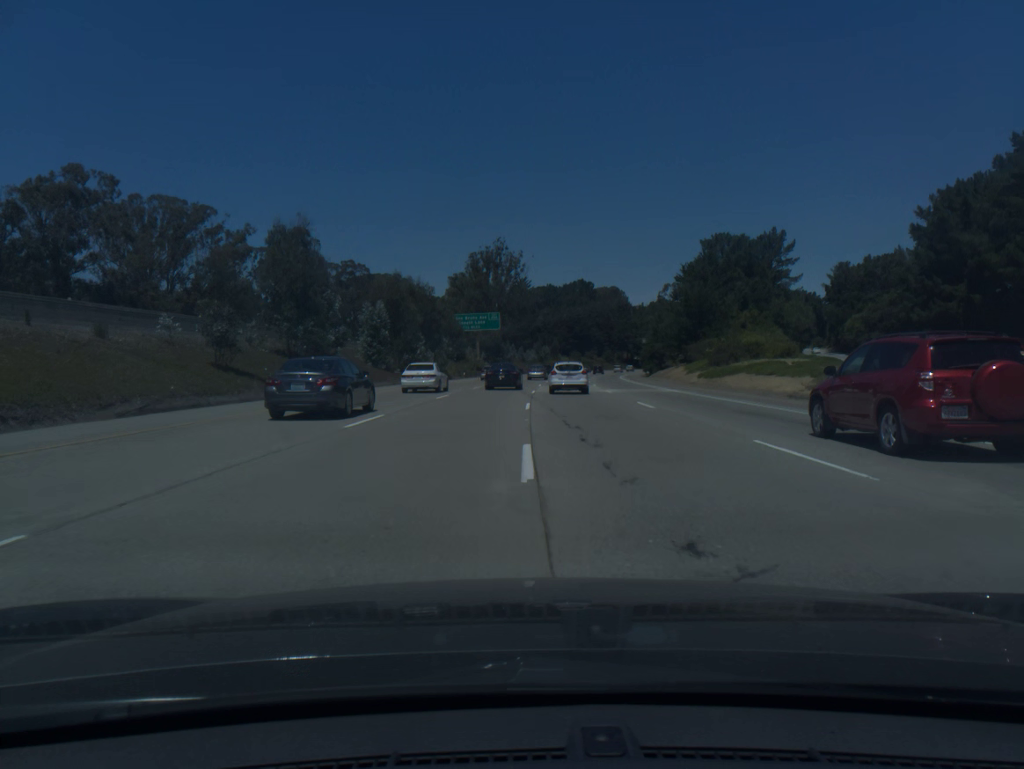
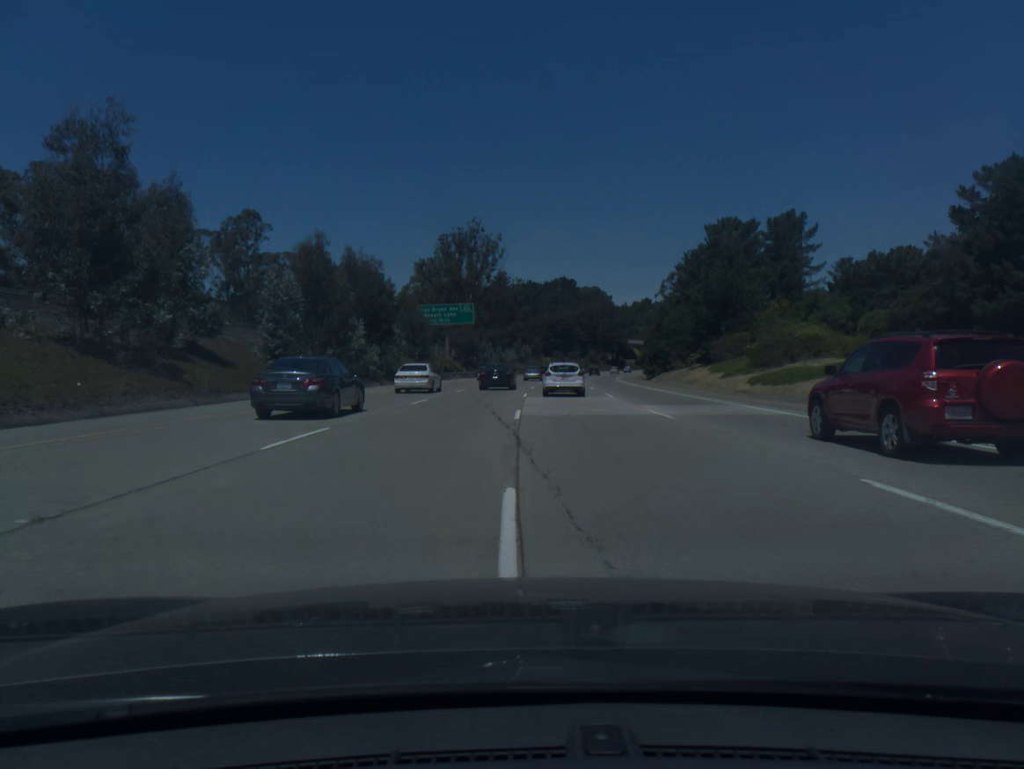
(+0.2, +19.0) m; +1°
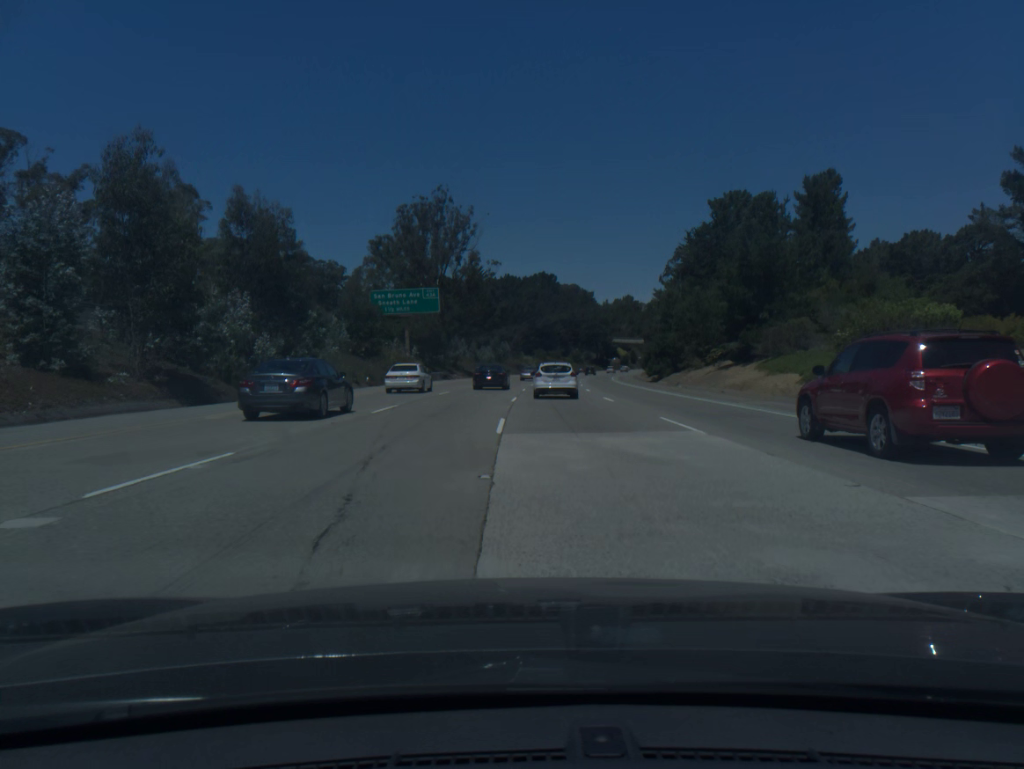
(+0.3, +18.9) m; +2°
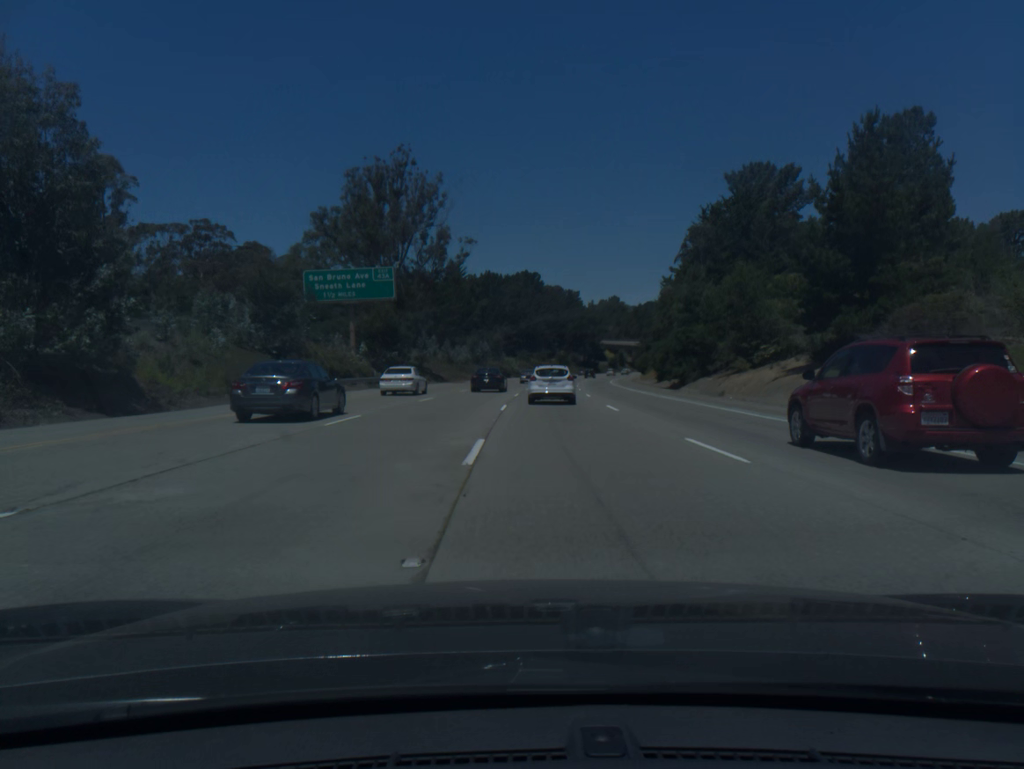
(+0.2, +18.7) m; +1°
